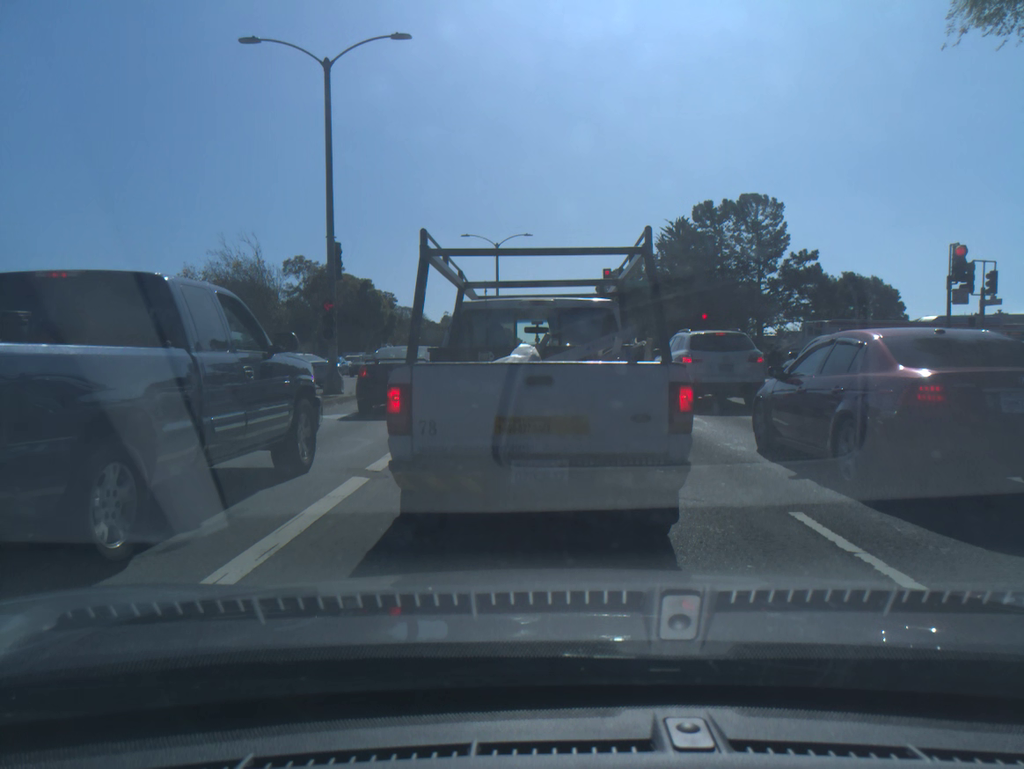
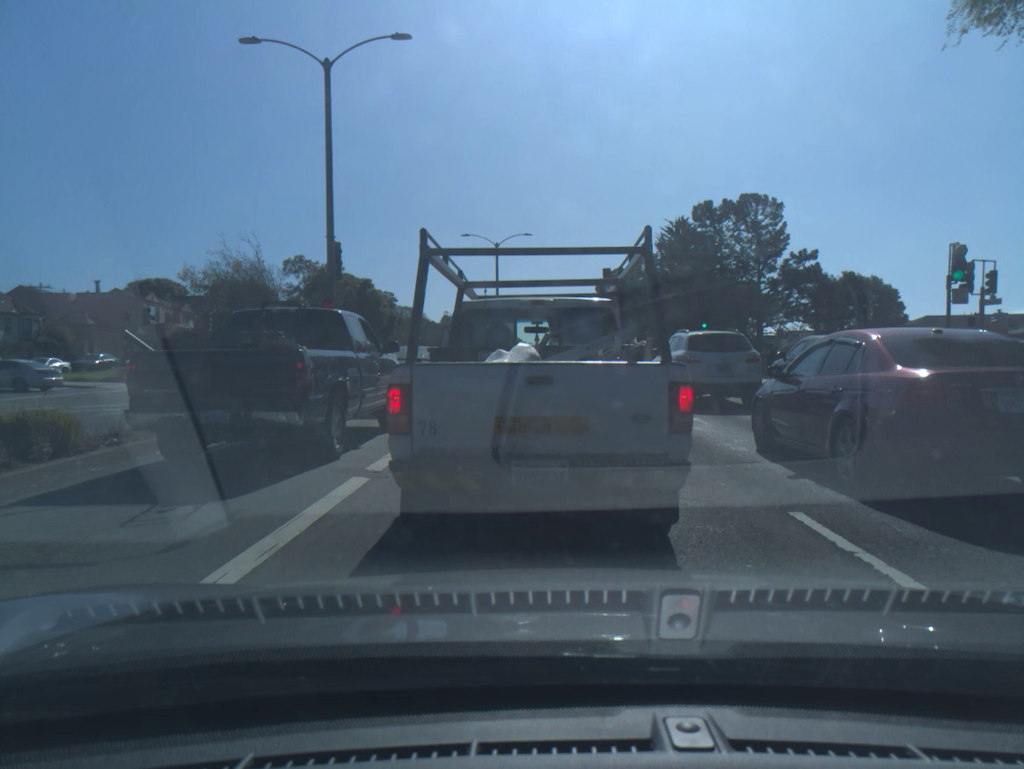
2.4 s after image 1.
(0.0, 0.0) m; 0°
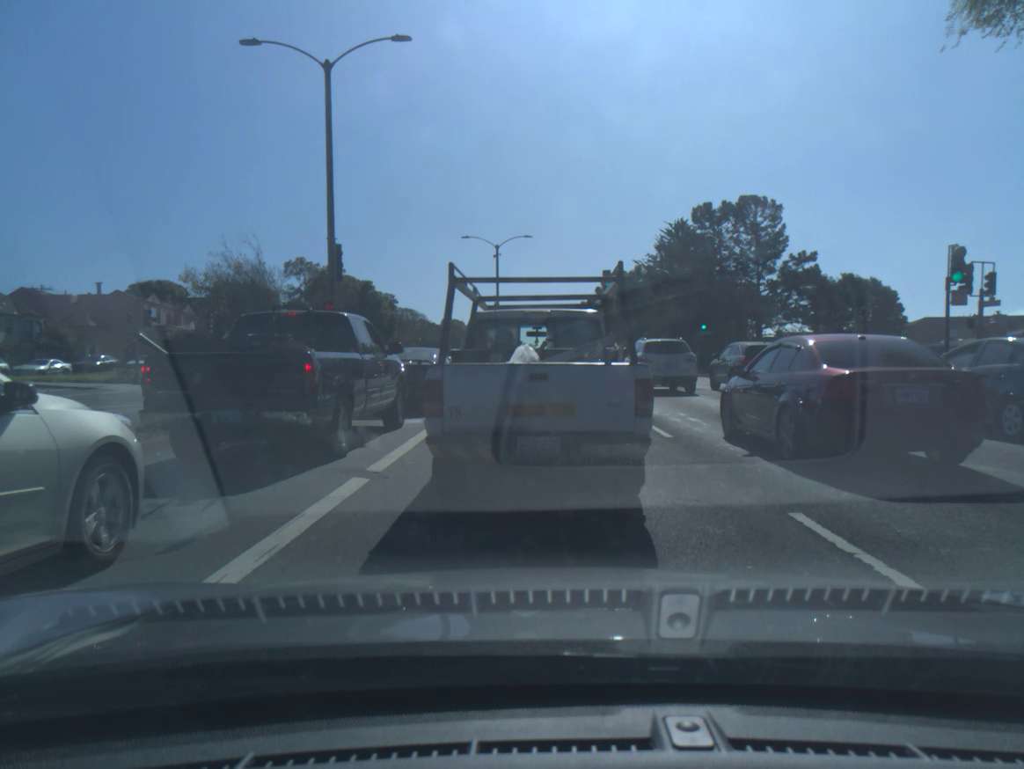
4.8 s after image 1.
(0.0, 0.0) m; 0°
